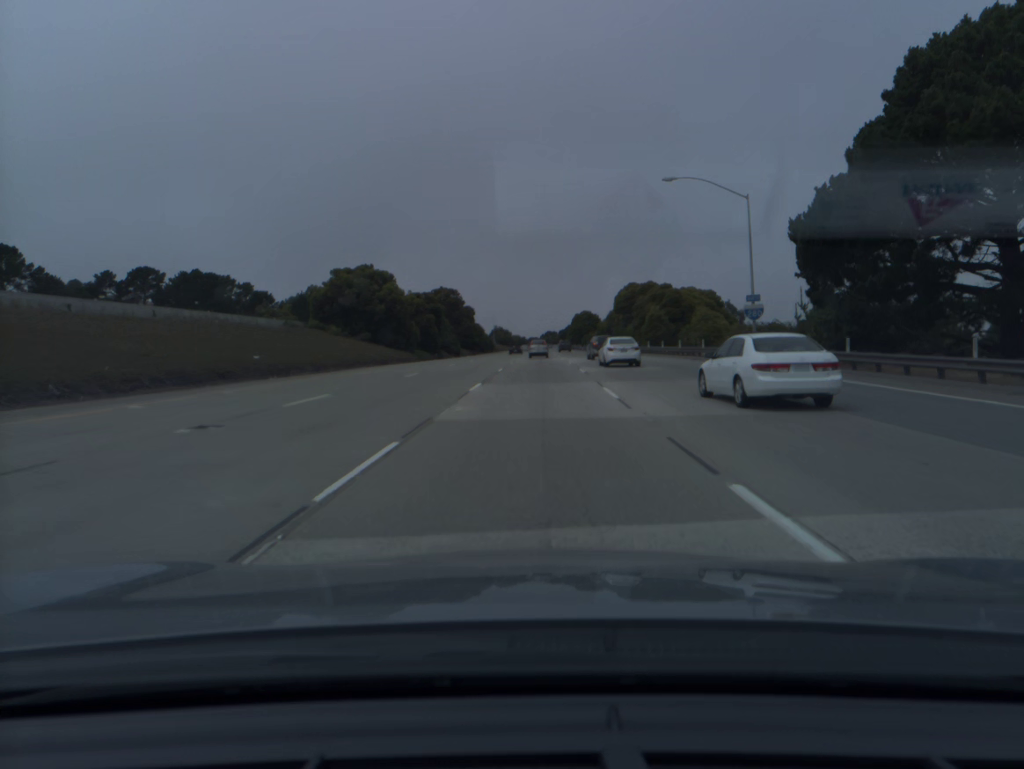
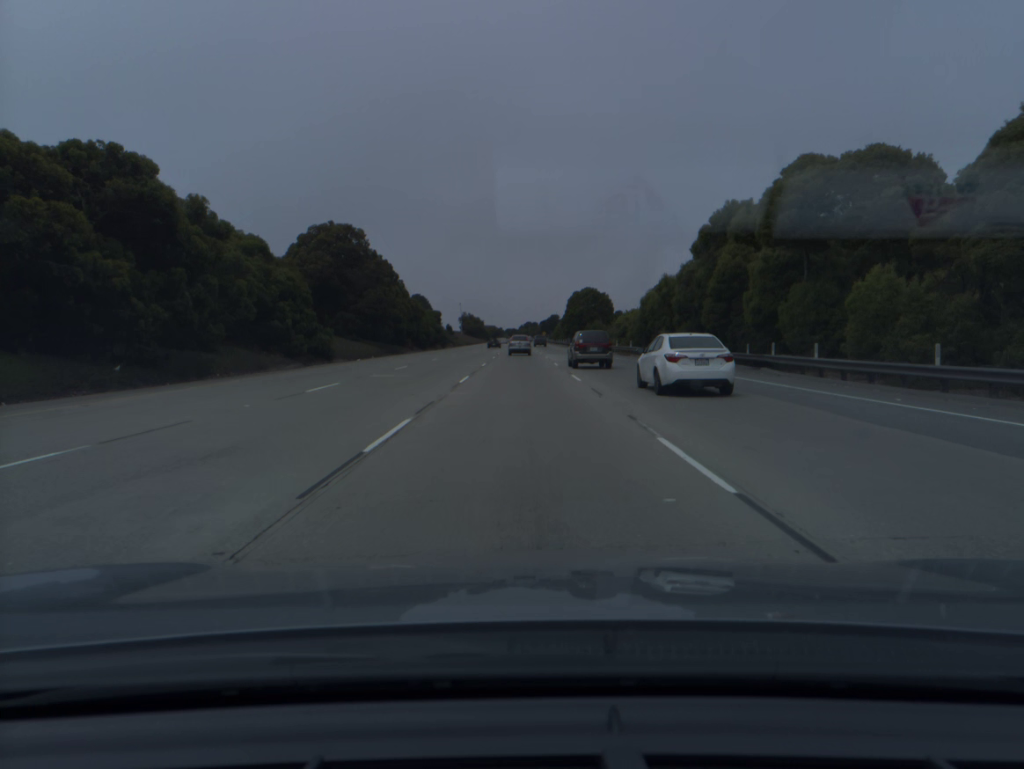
(+1.5, +69.8) m; +2°
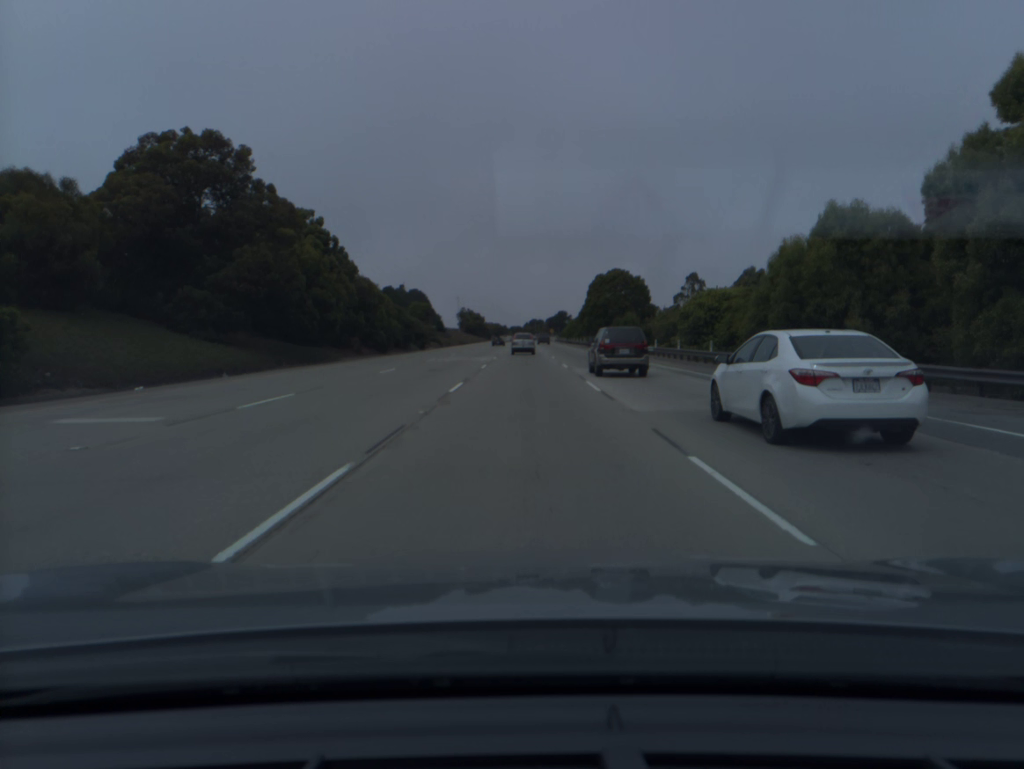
(-0.1, +34.4) m; 0°
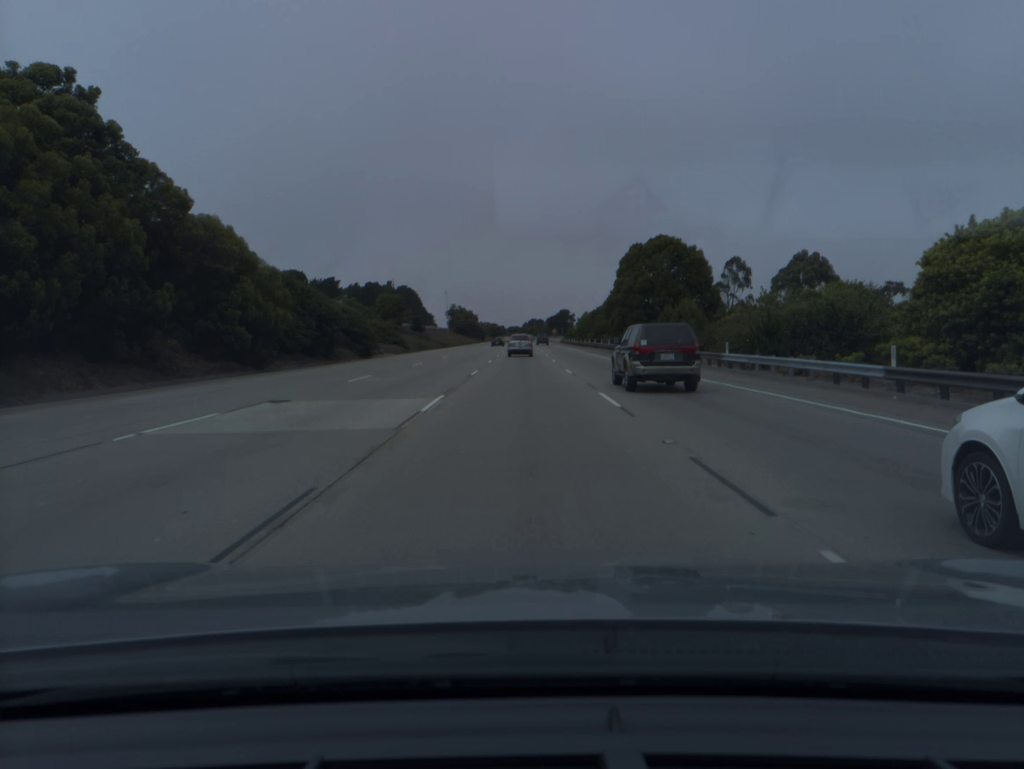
(0.0, +33.8) m; 0°
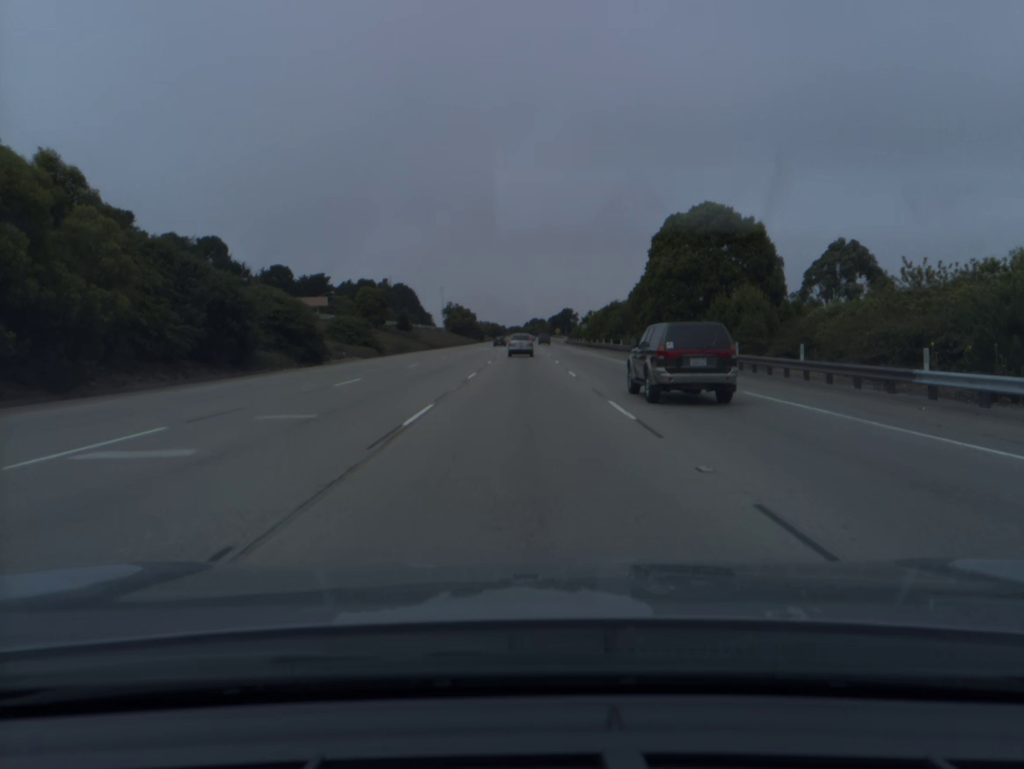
(0.0, +16.7) m; 0°
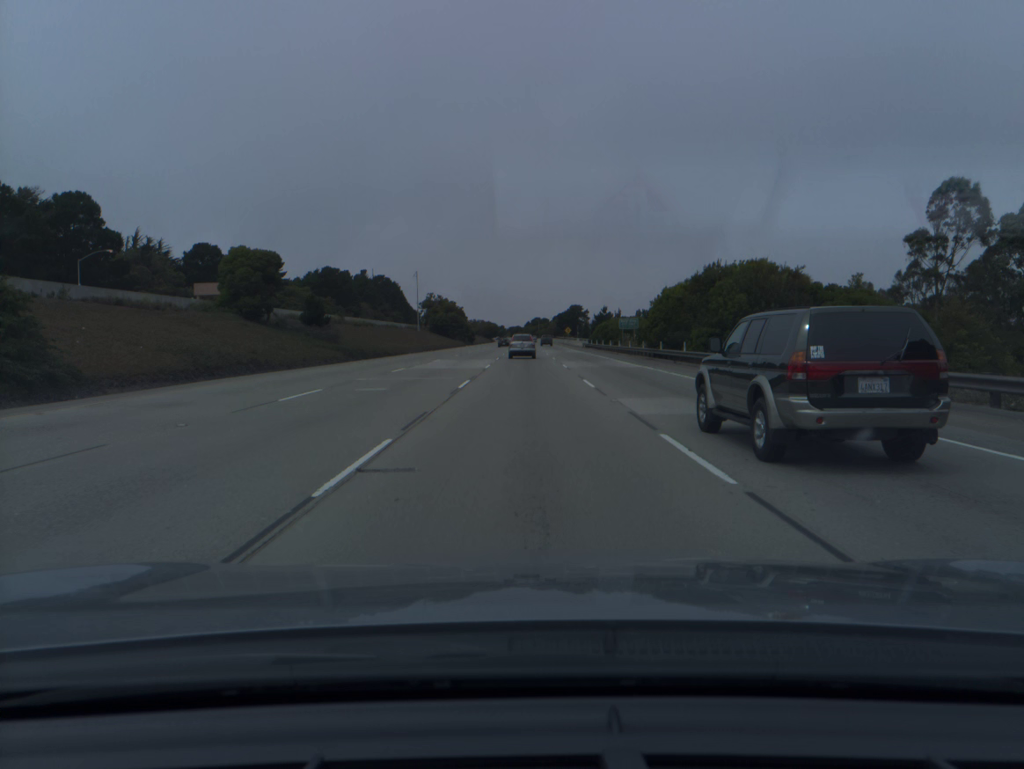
(-0.1, +49.6) m; 0°
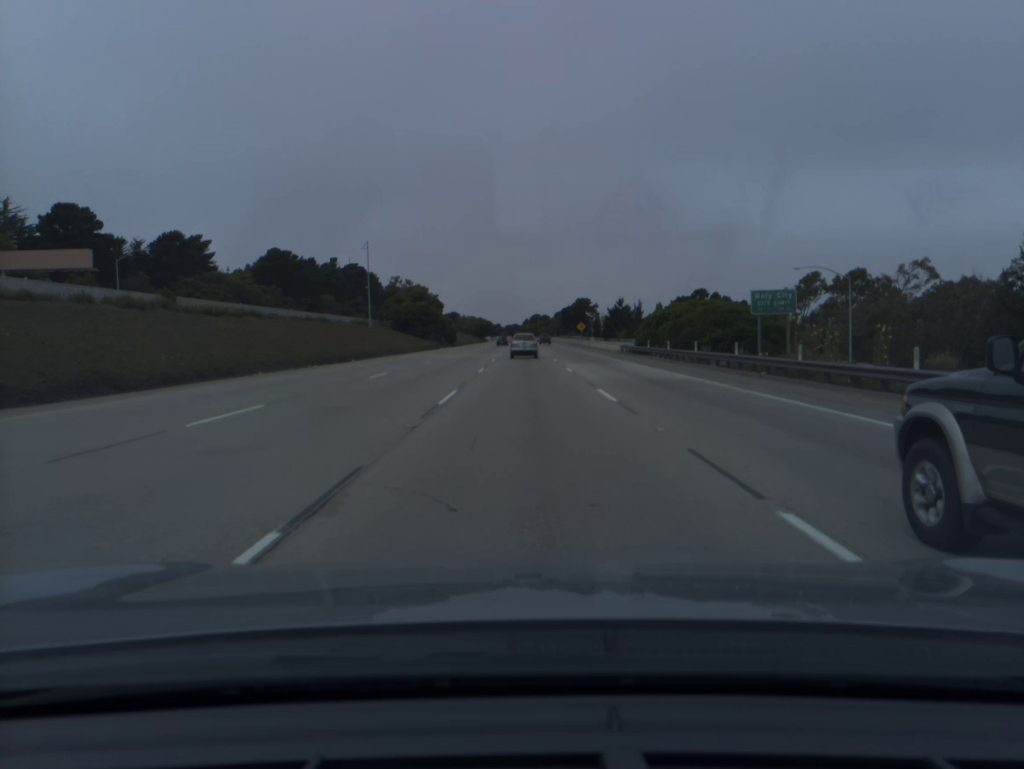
(0.0, +48.8) m; 0°
